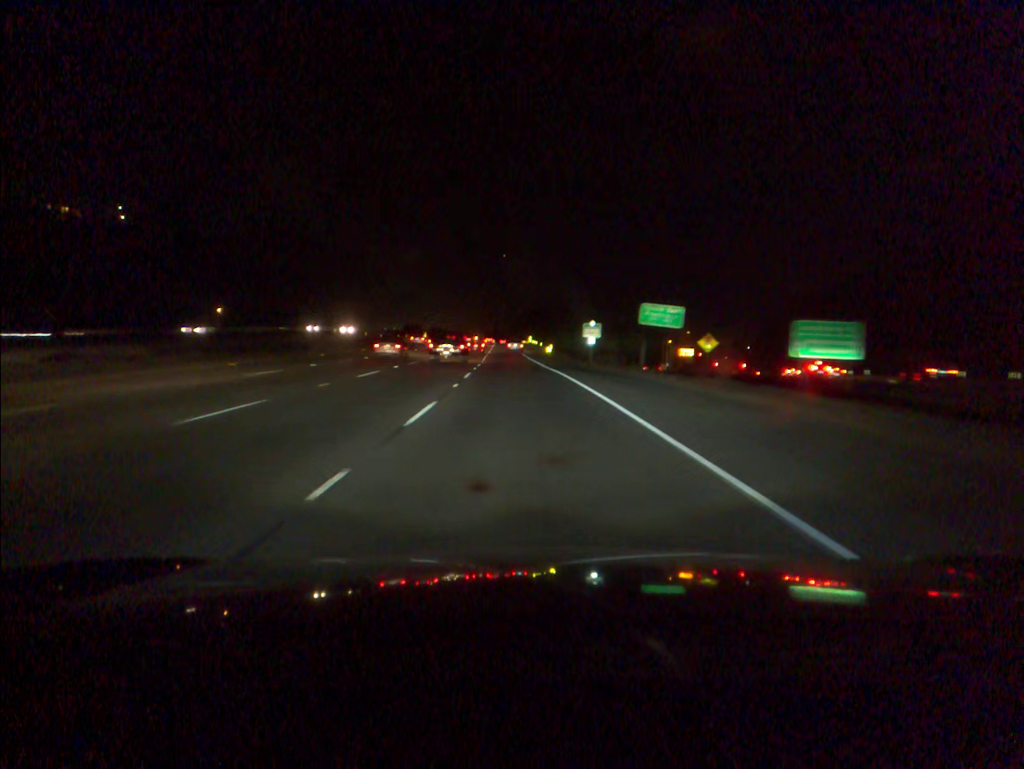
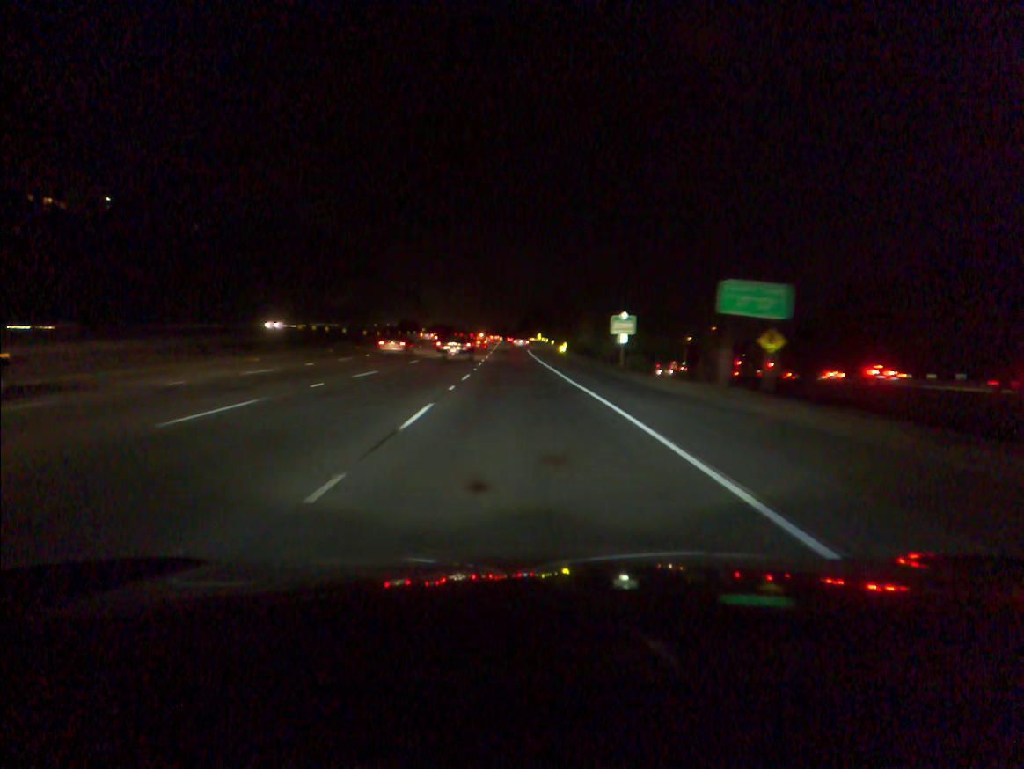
(-0.1, +15.1) m; -1°
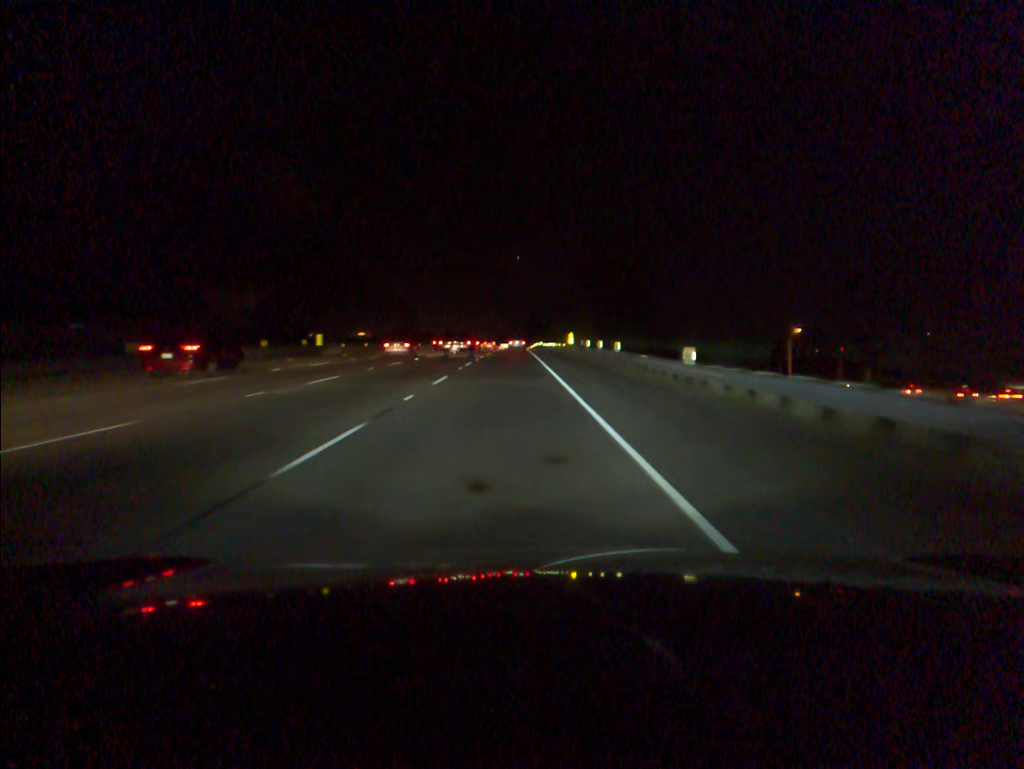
(-0.6, +76.7) m; -1°
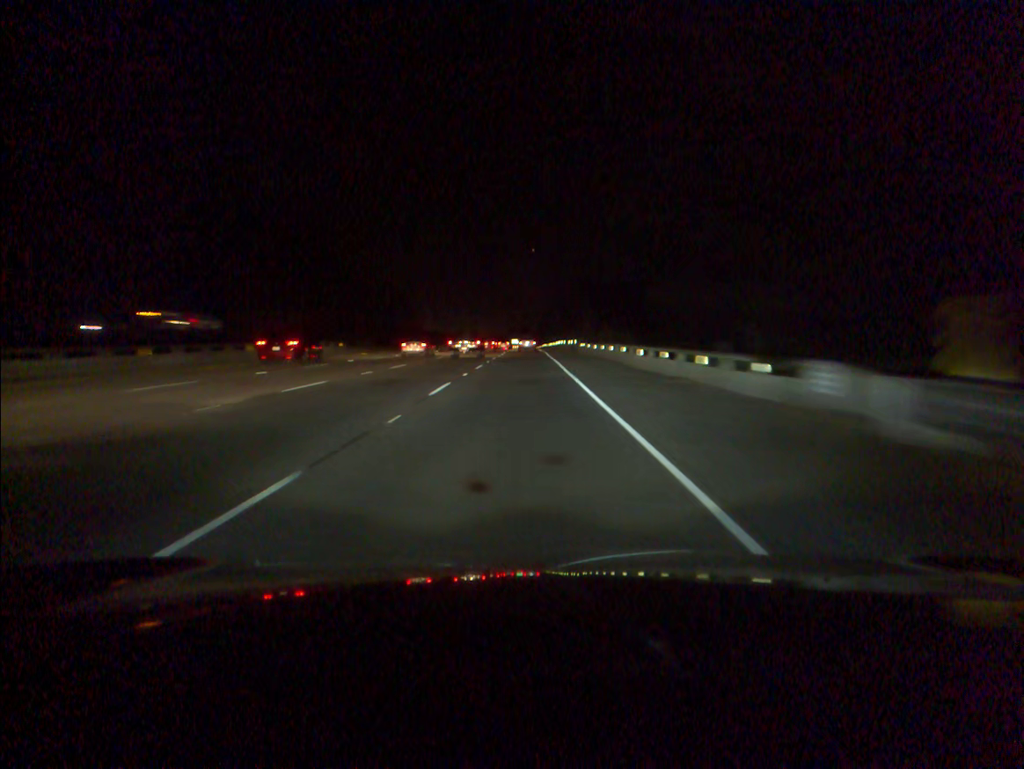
(-0.7, +62.8) m; -1°
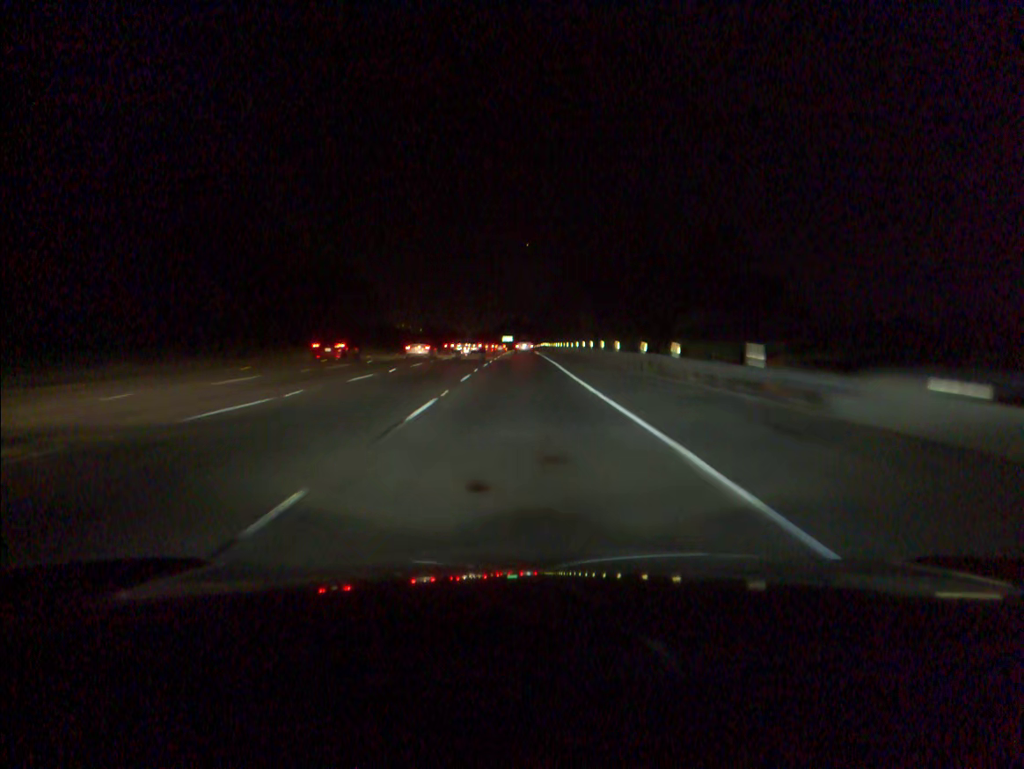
(+0.1, +63.5) m; +1°
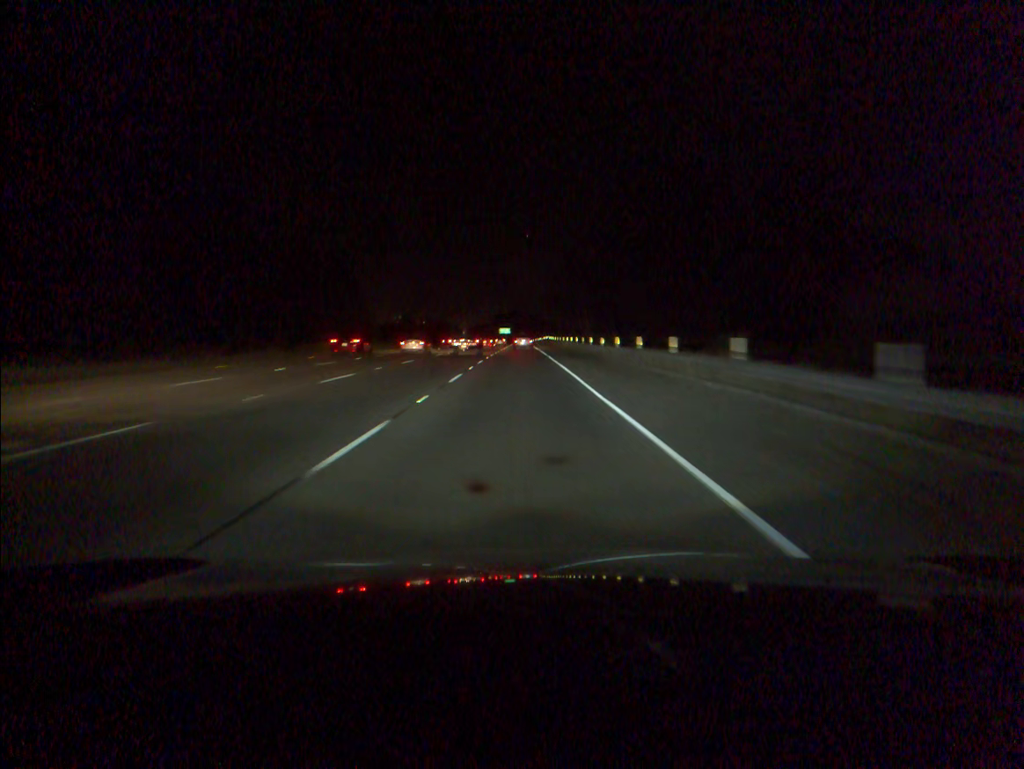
(0.0, +31.7) m; 0°
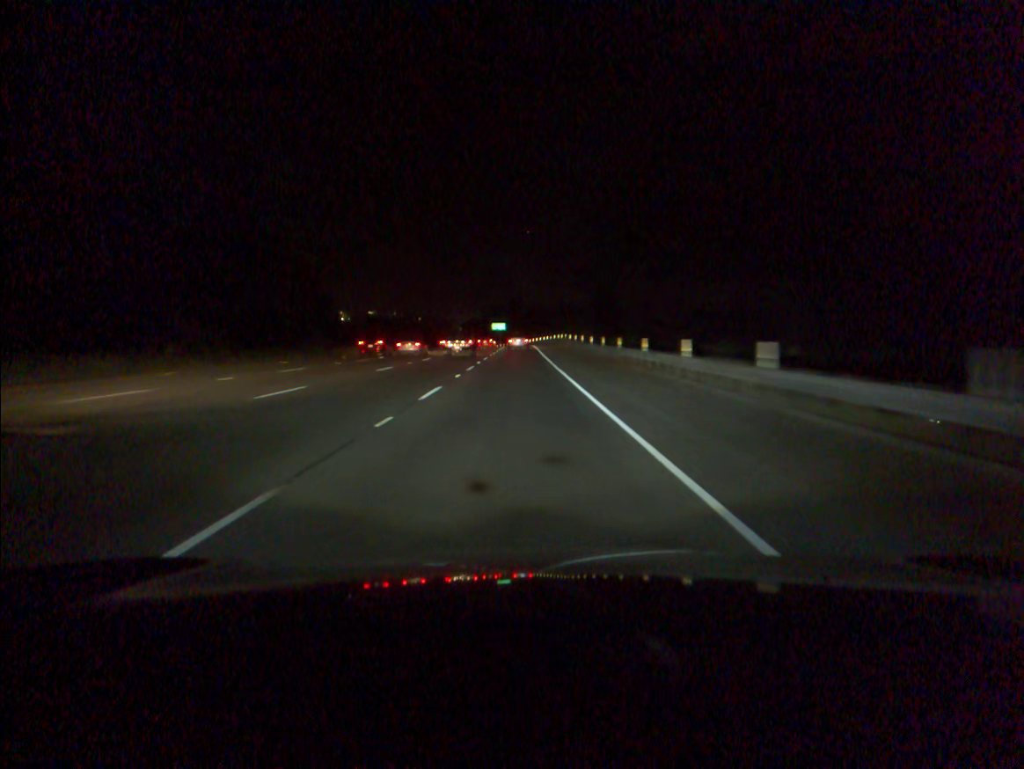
(-0.1, +63.5) m; 0°
